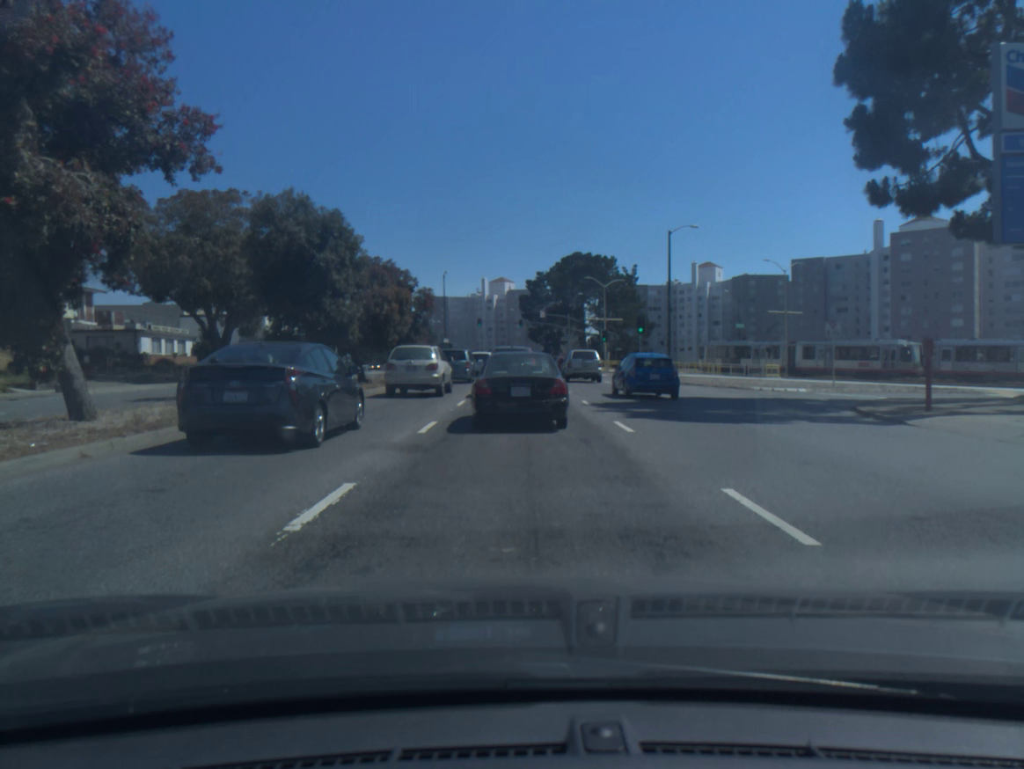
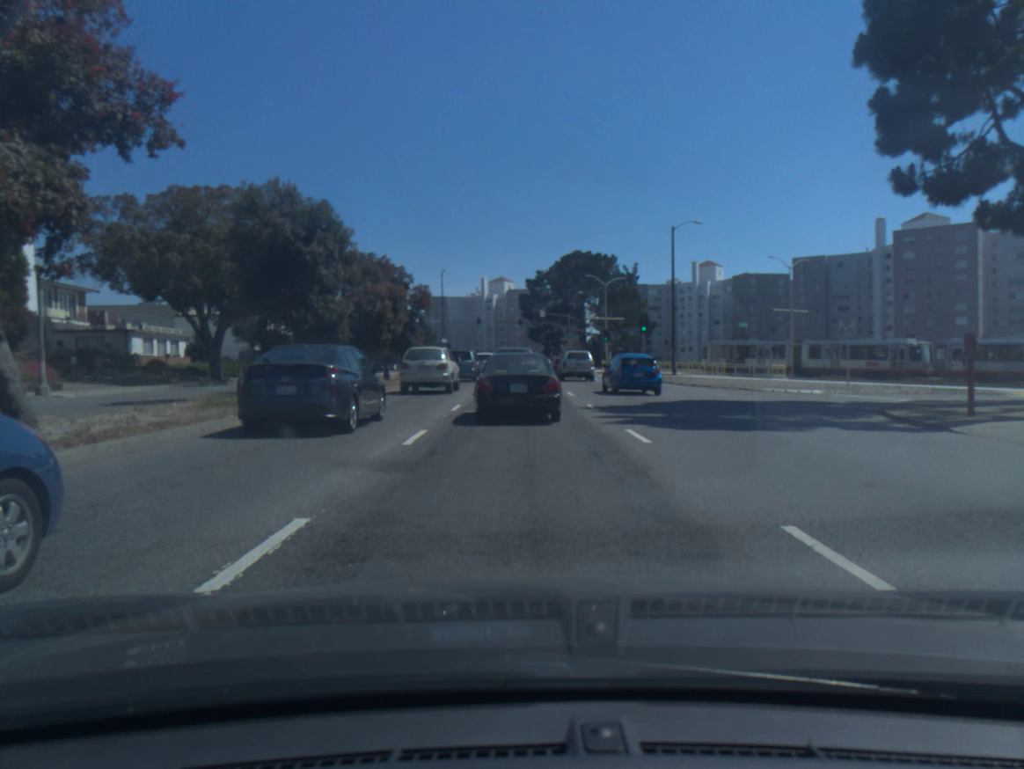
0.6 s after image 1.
(0.0, +1.6) m; -1°
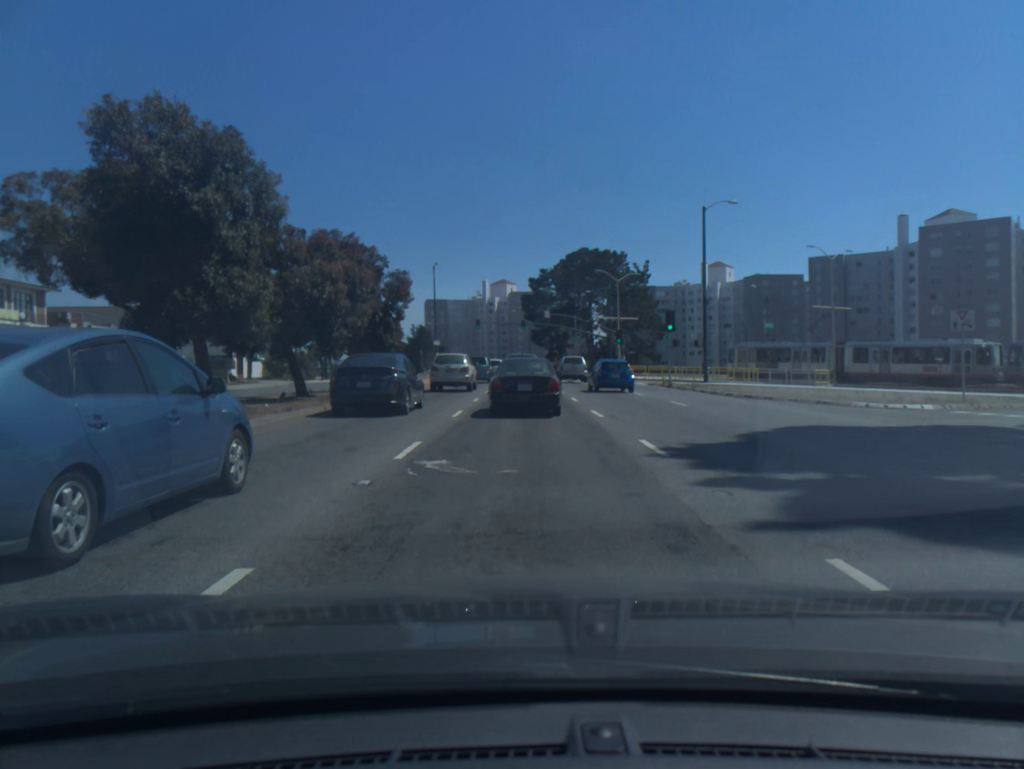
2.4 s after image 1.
(0.0, +8.7) m; 0°
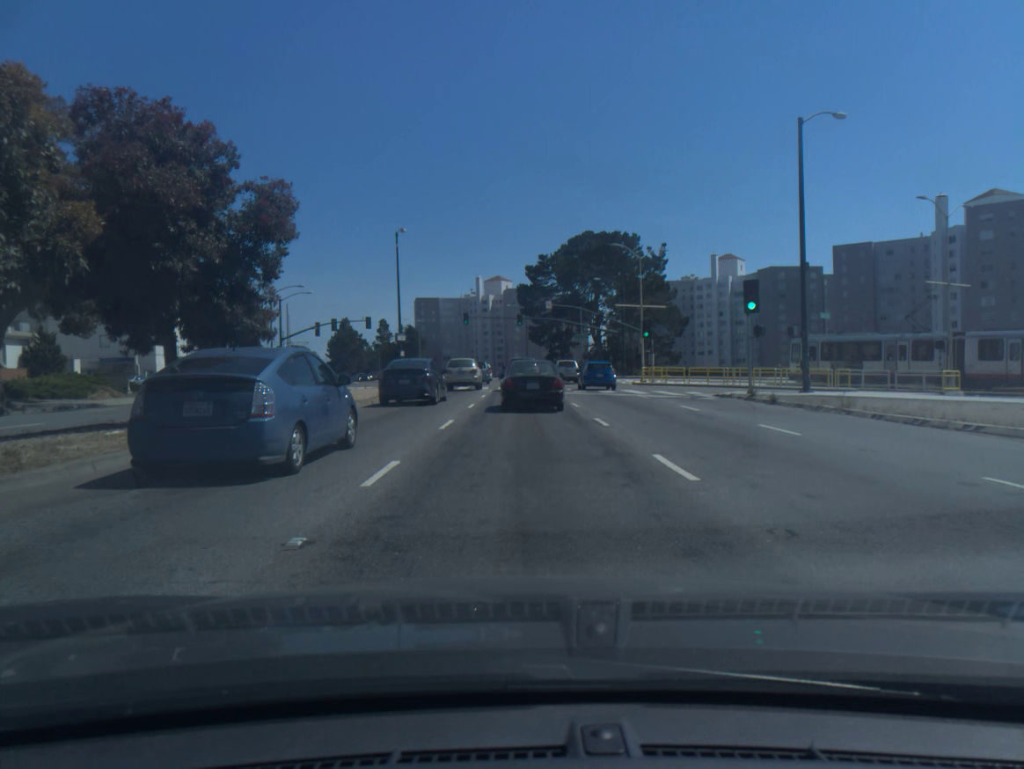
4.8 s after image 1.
(+0.1, +17.3) m; 0°
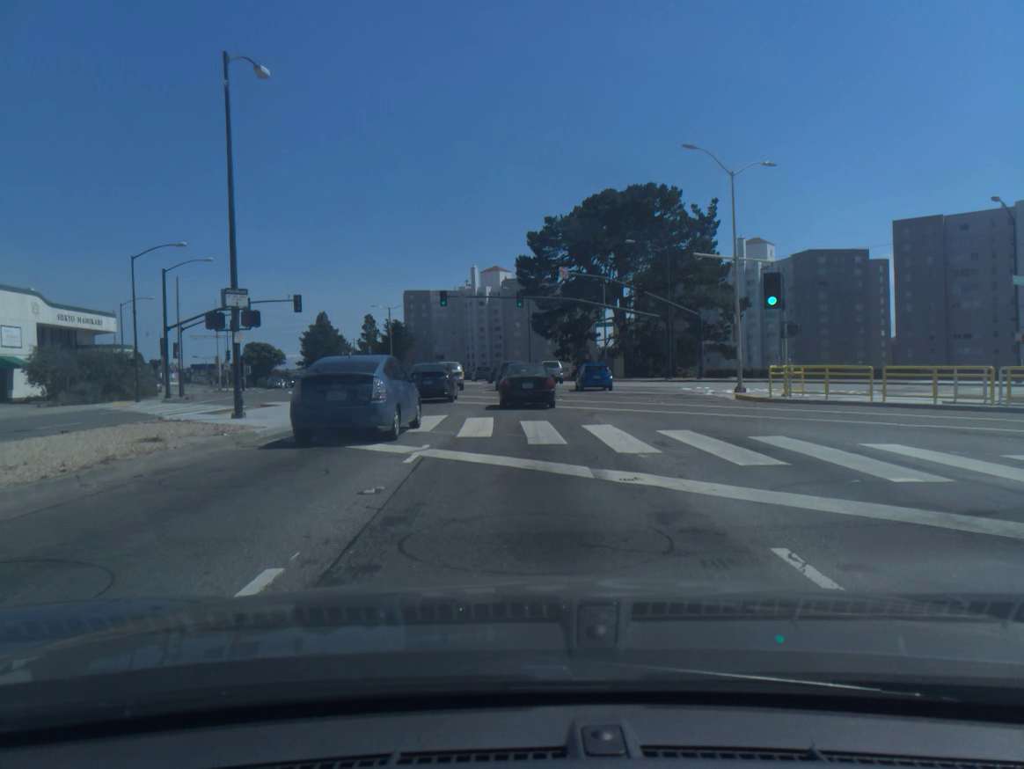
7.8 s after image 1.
(0.0, +27.5) m; 0°
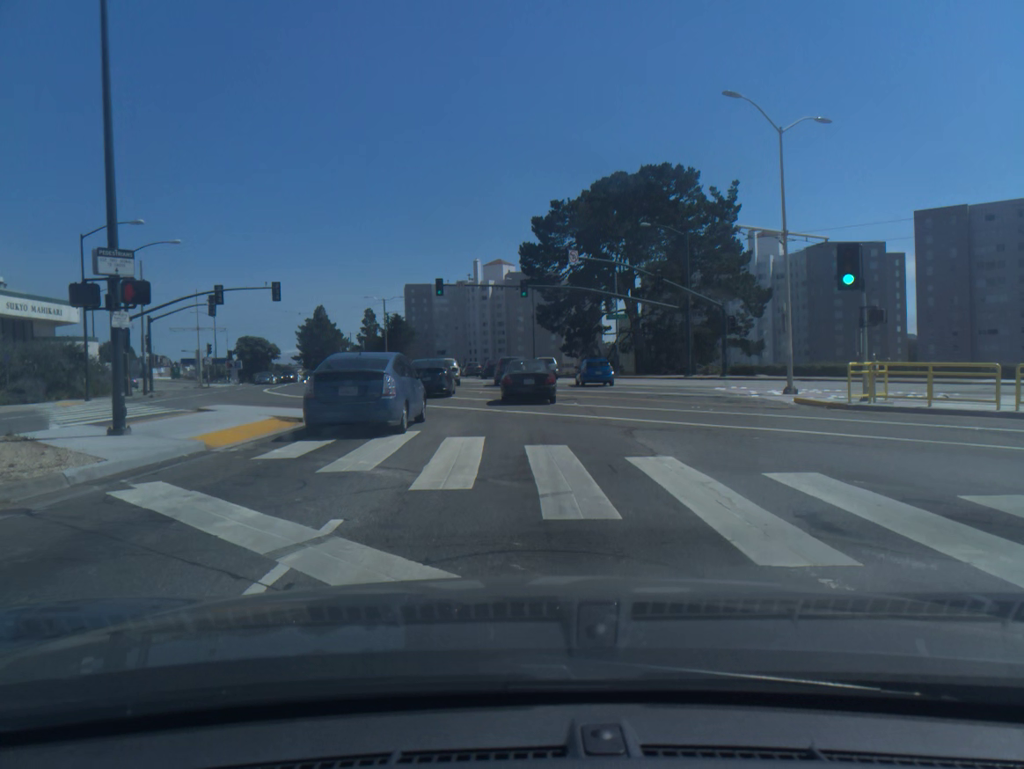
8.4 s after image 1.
(0.0, +6.2) m; 0°
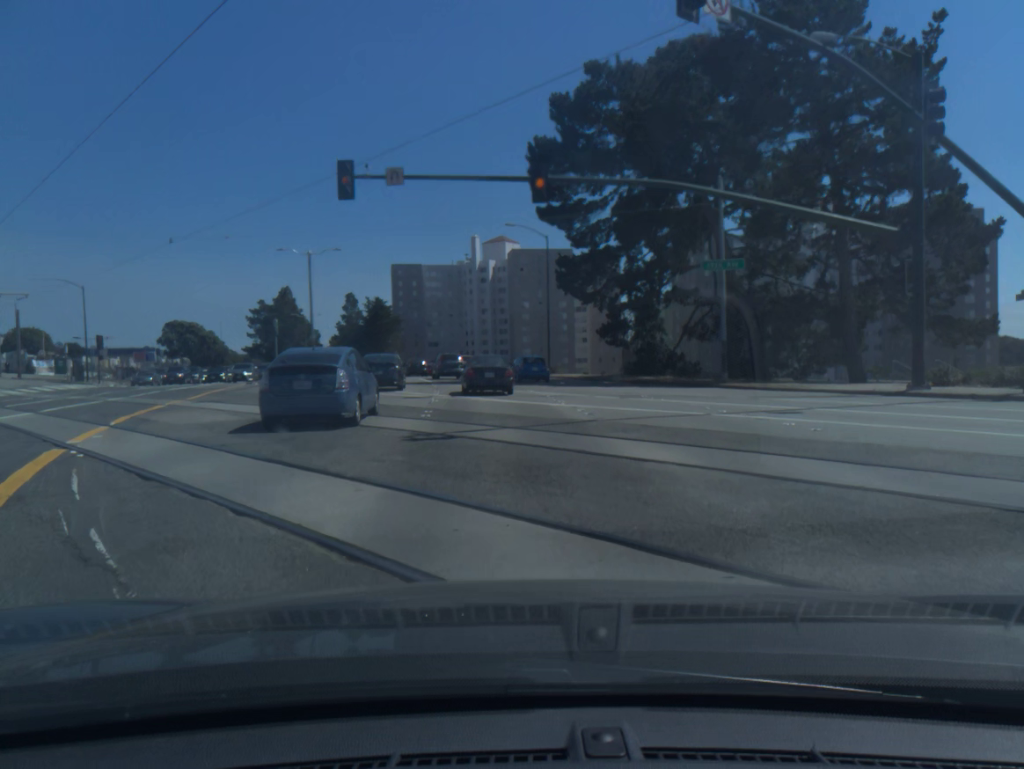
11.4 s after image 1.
(-0.1, +33.6) m; 0°
